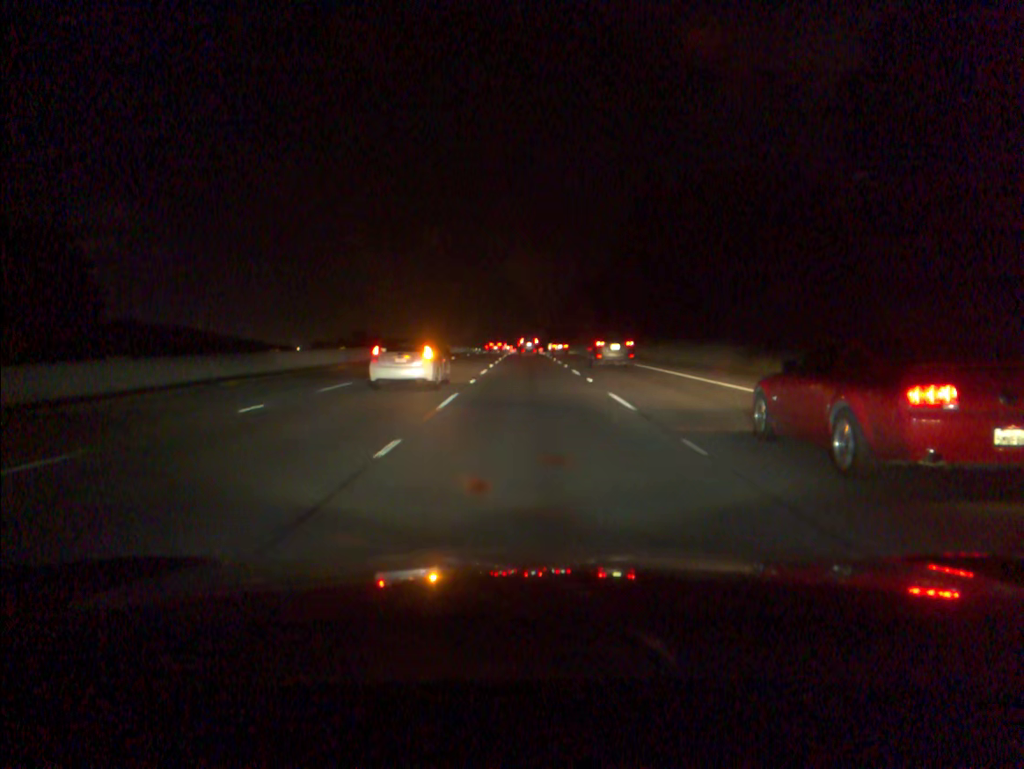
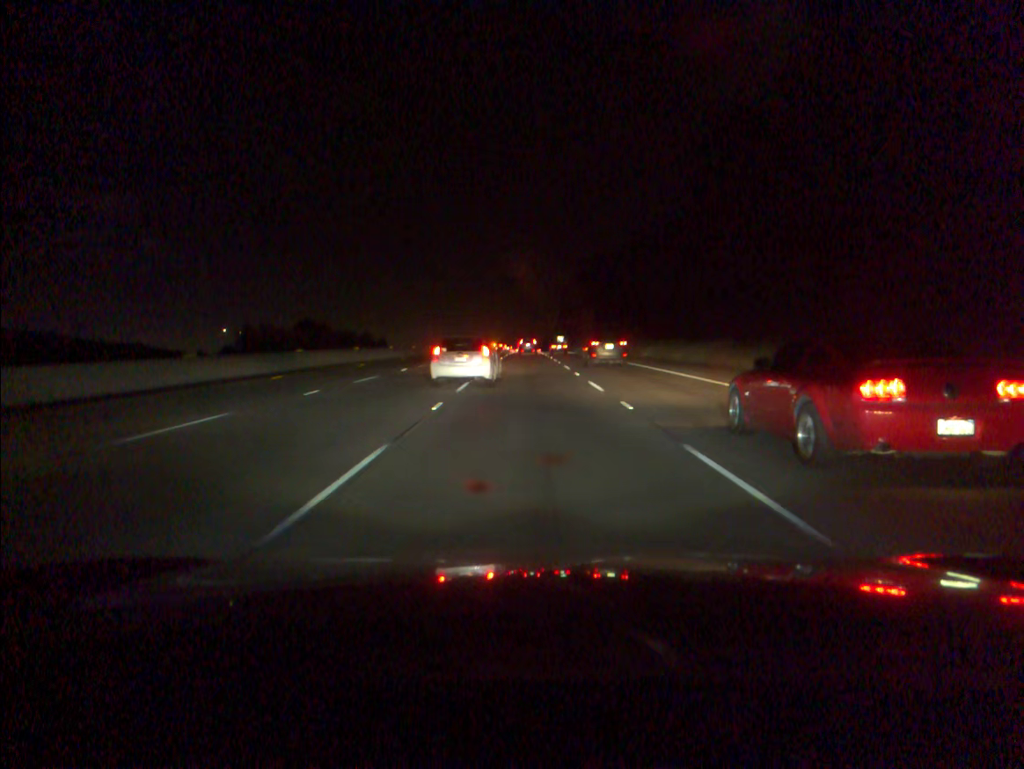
(+0.1, +82.6) m; 0°
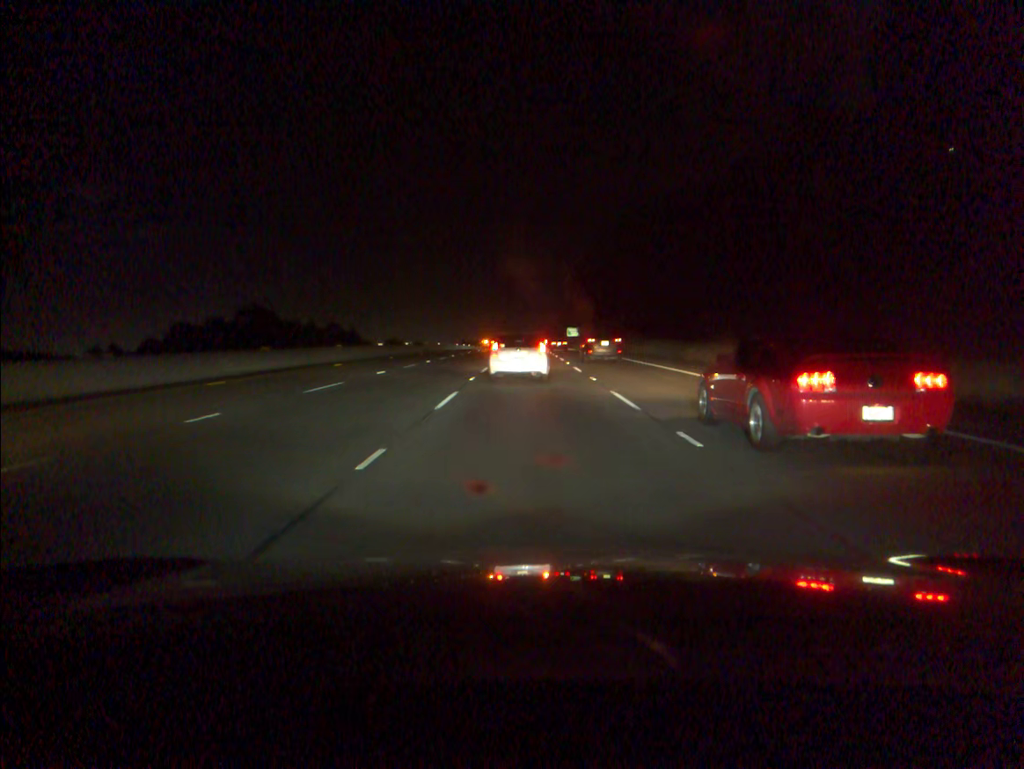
(-0.1, +49.7) m; 0°
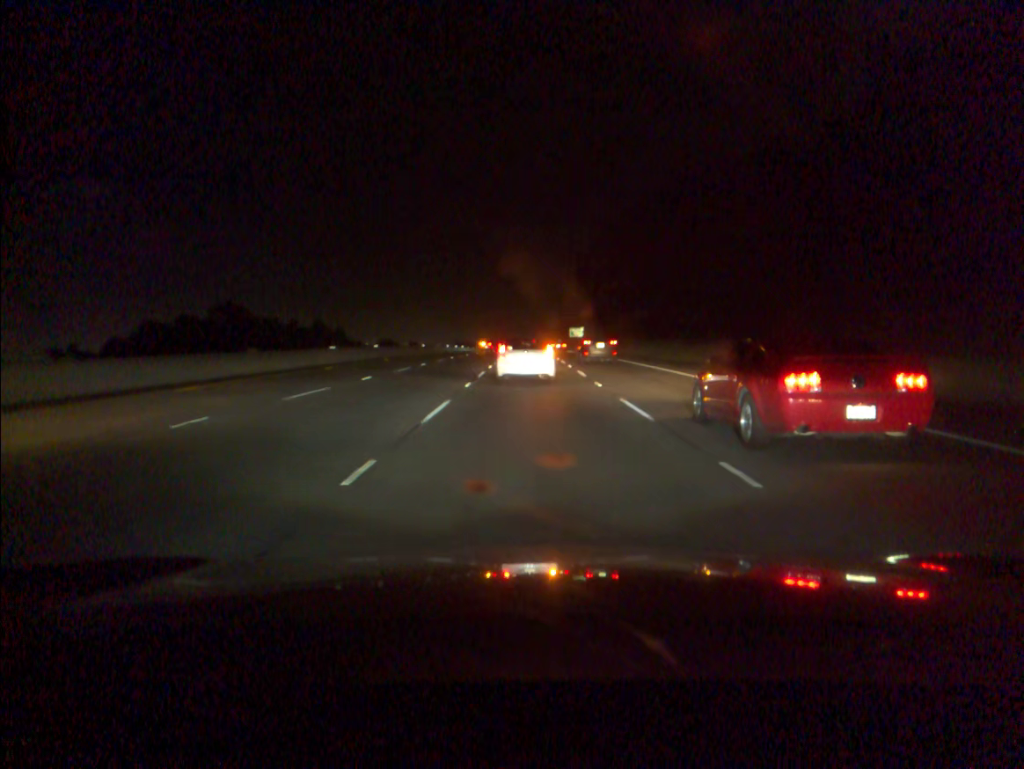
(0.0, +16.5) m; 0°
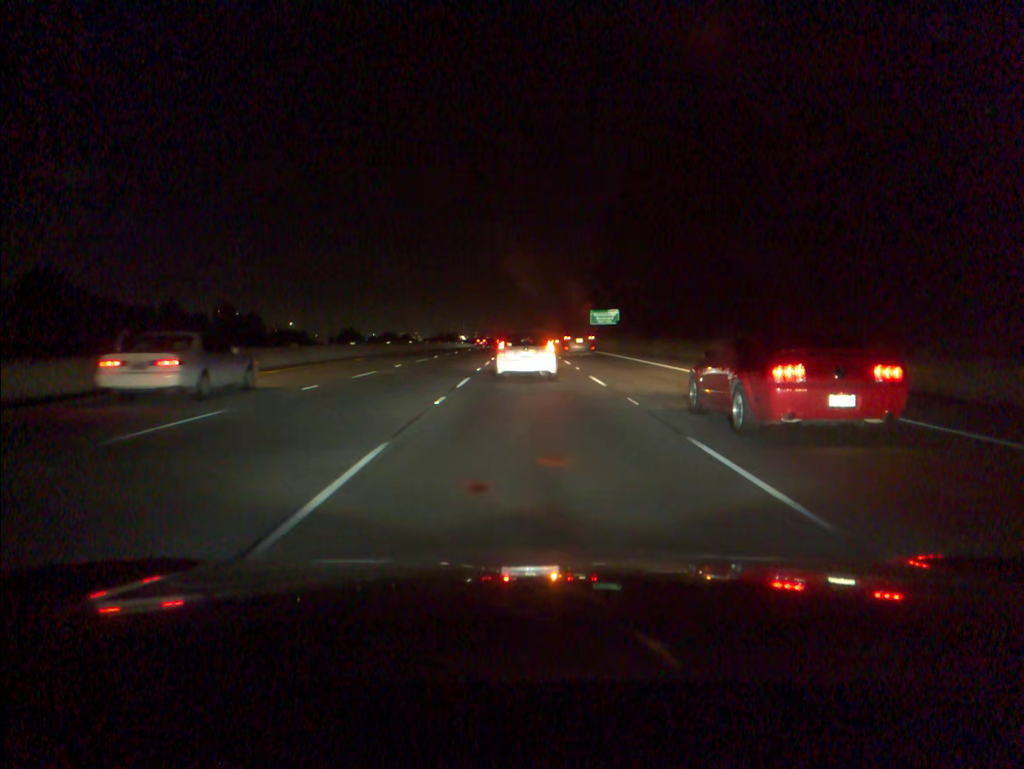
(+0.1, +65.7) m; 0°
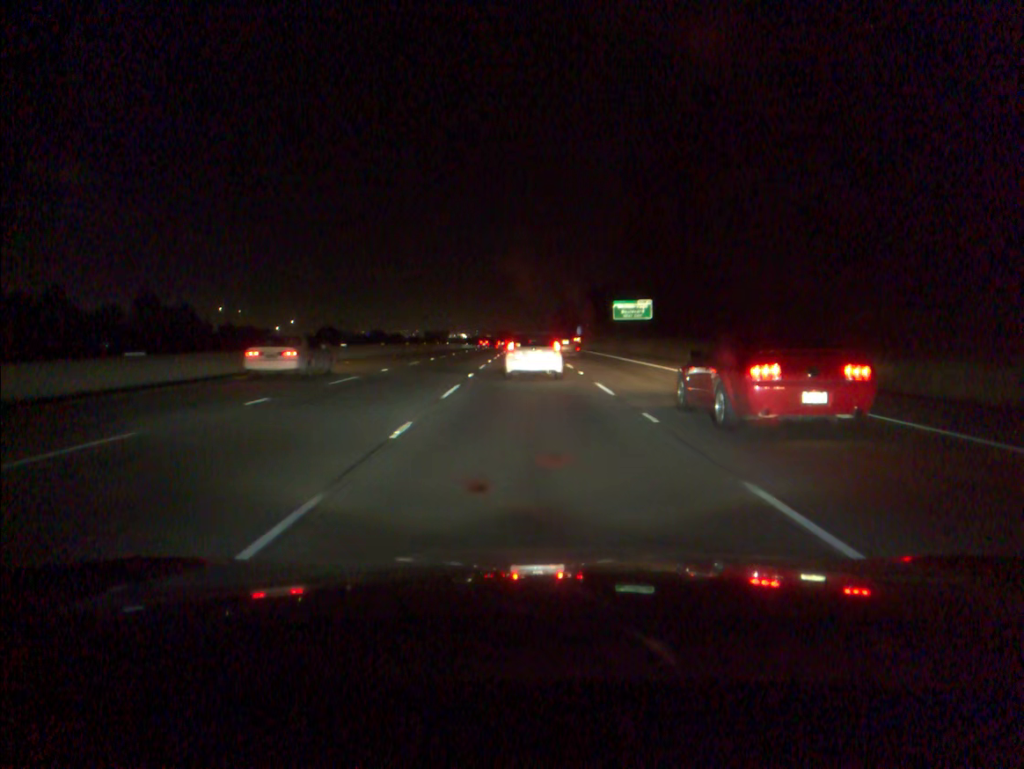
(0.0, +32.2) m; 0°
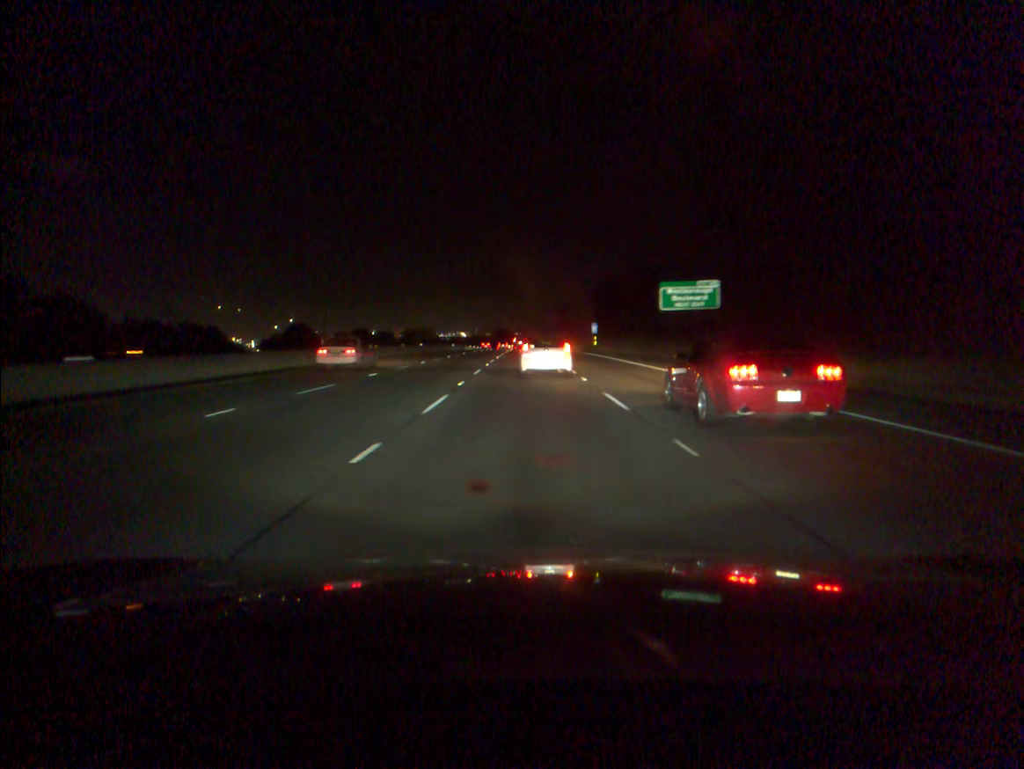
(0.0, +32.1) m; 0°
